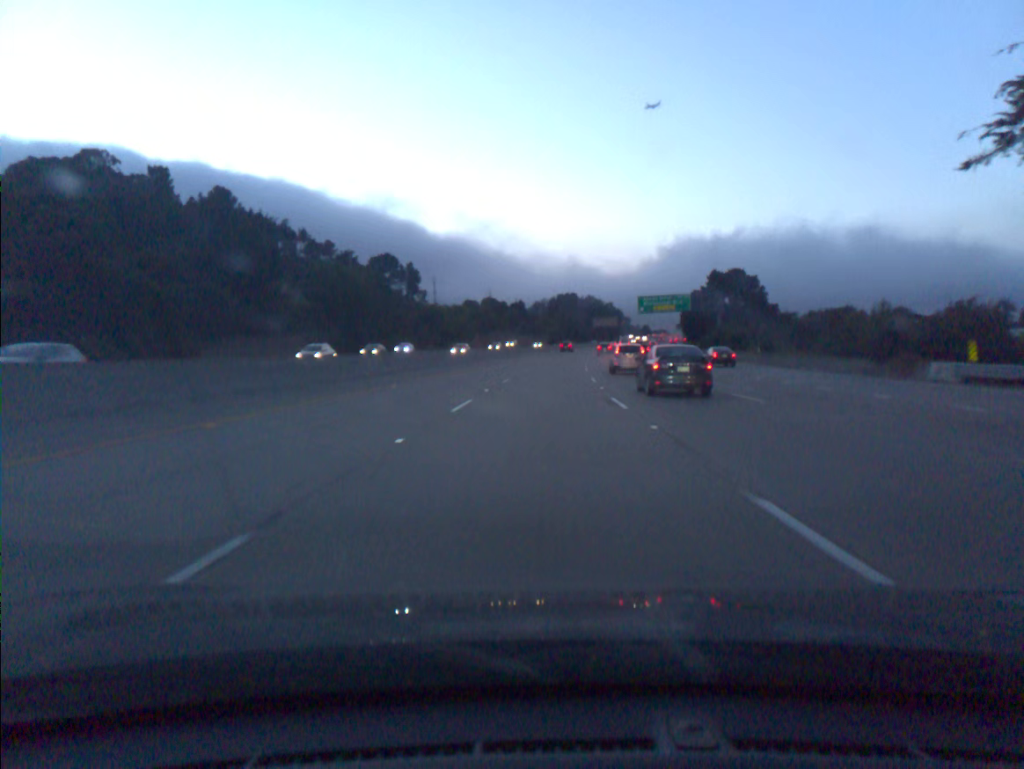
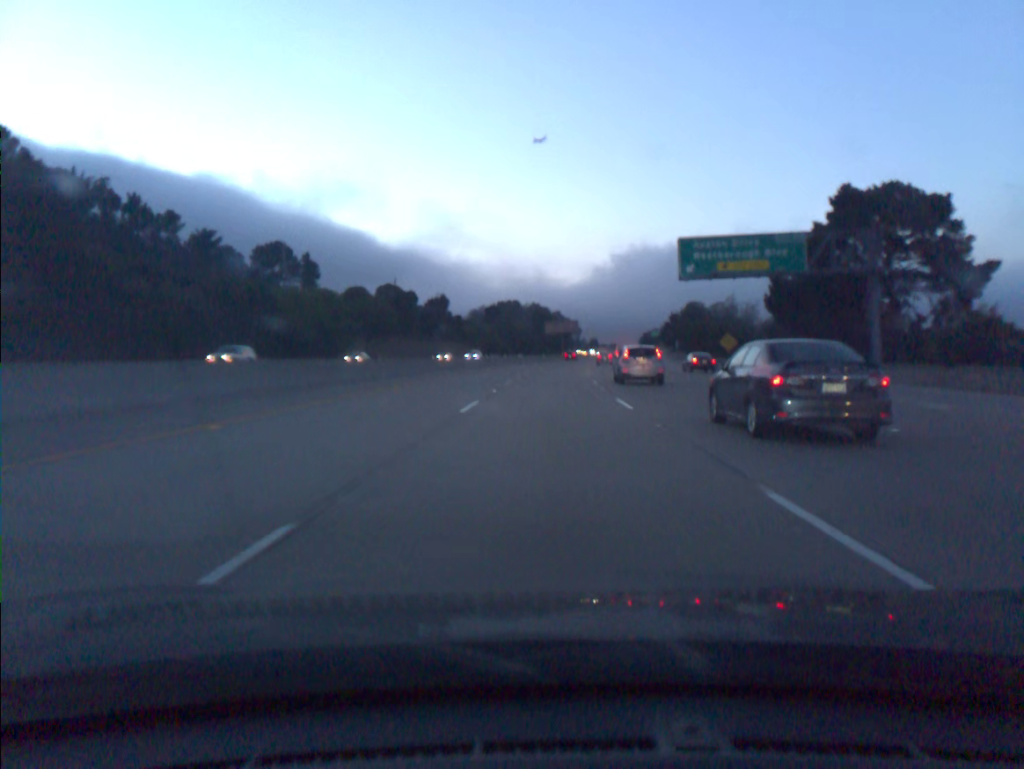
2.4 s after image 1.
(+2.4, +72.5) m; +4°
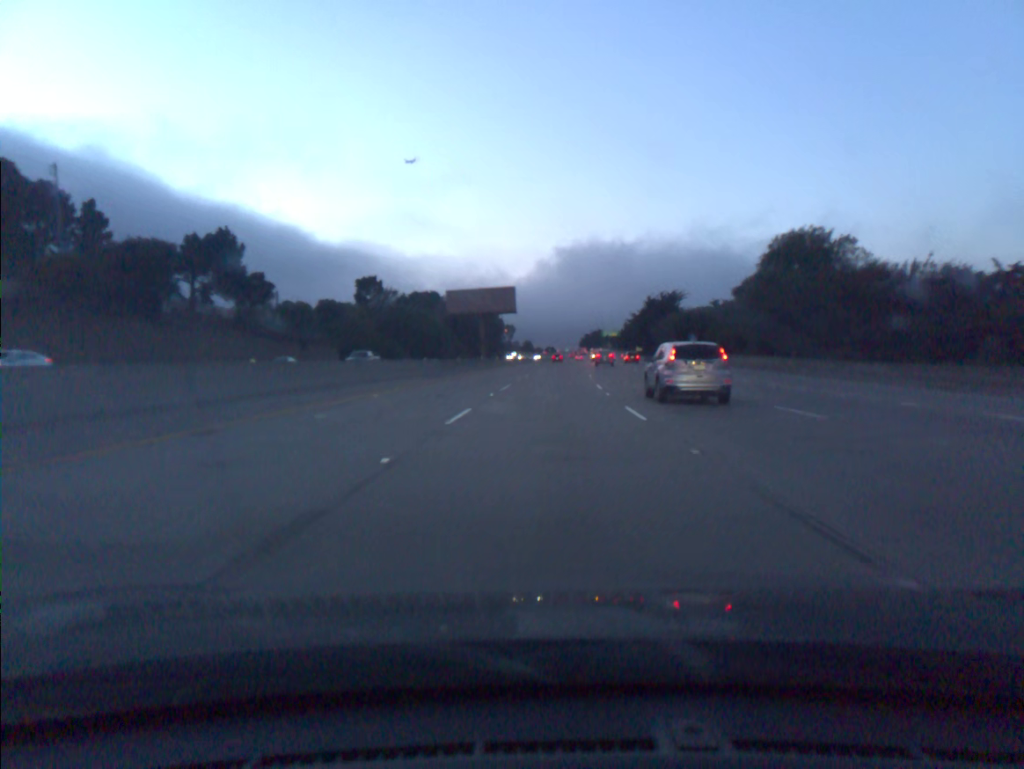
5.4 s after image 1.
(+3.8, +90.2) m; +5°
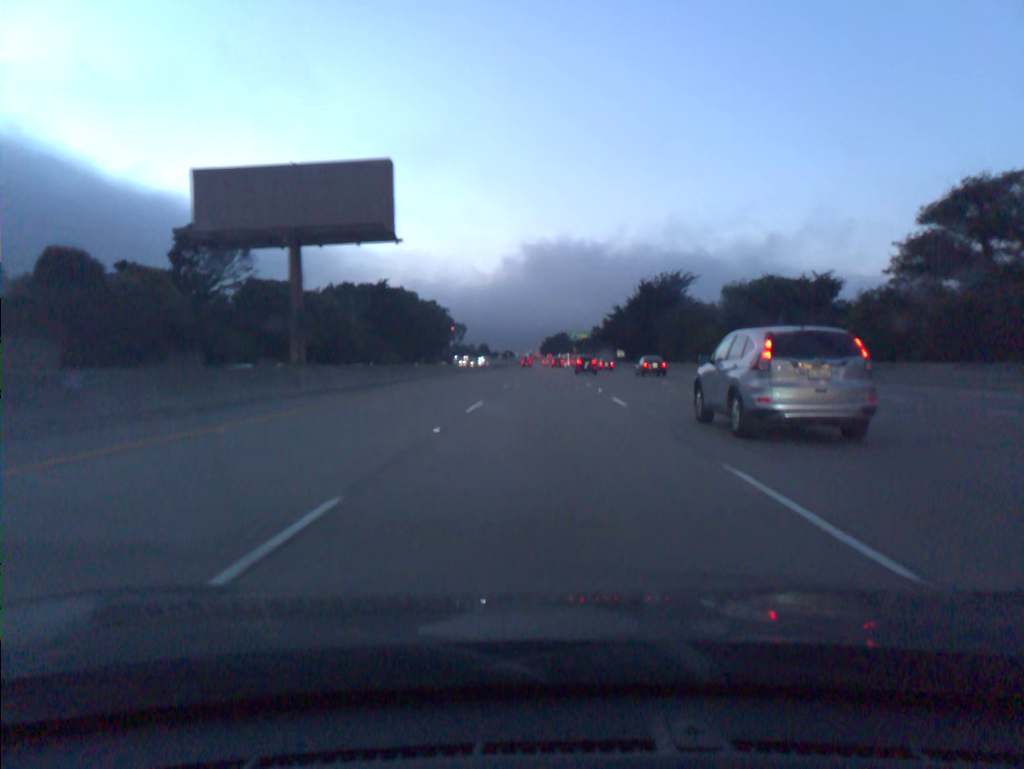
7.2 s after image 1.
(+1.4, +54.5) m; +3°
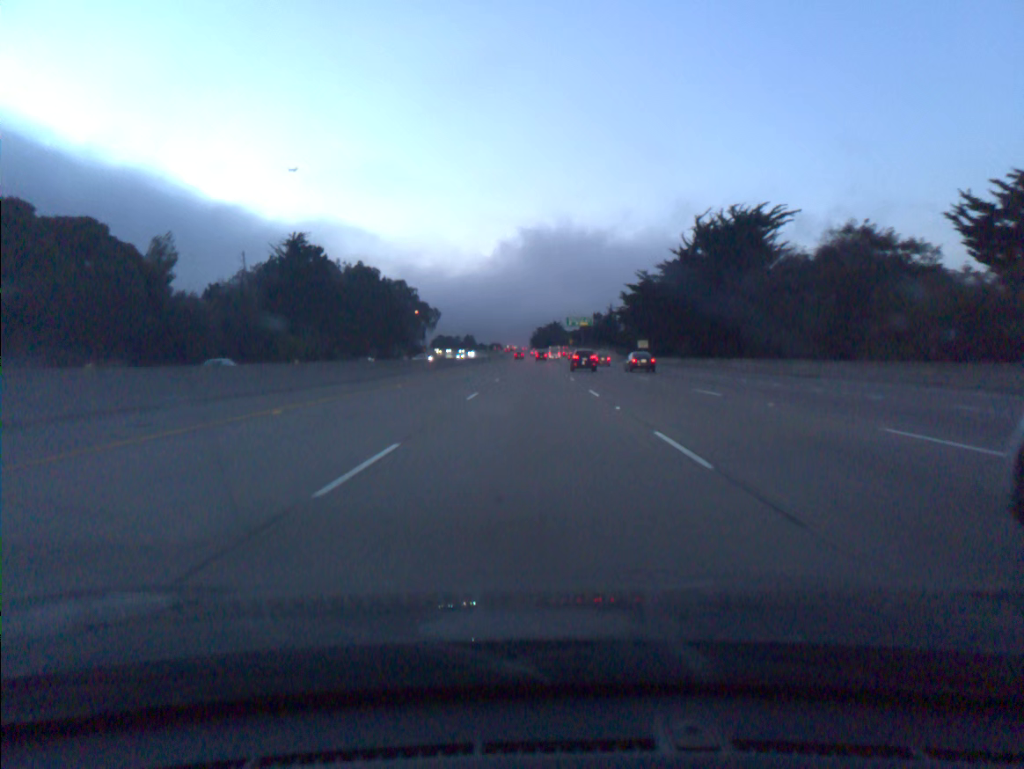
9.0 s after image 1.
(+0.6, +54.7) m; +1°
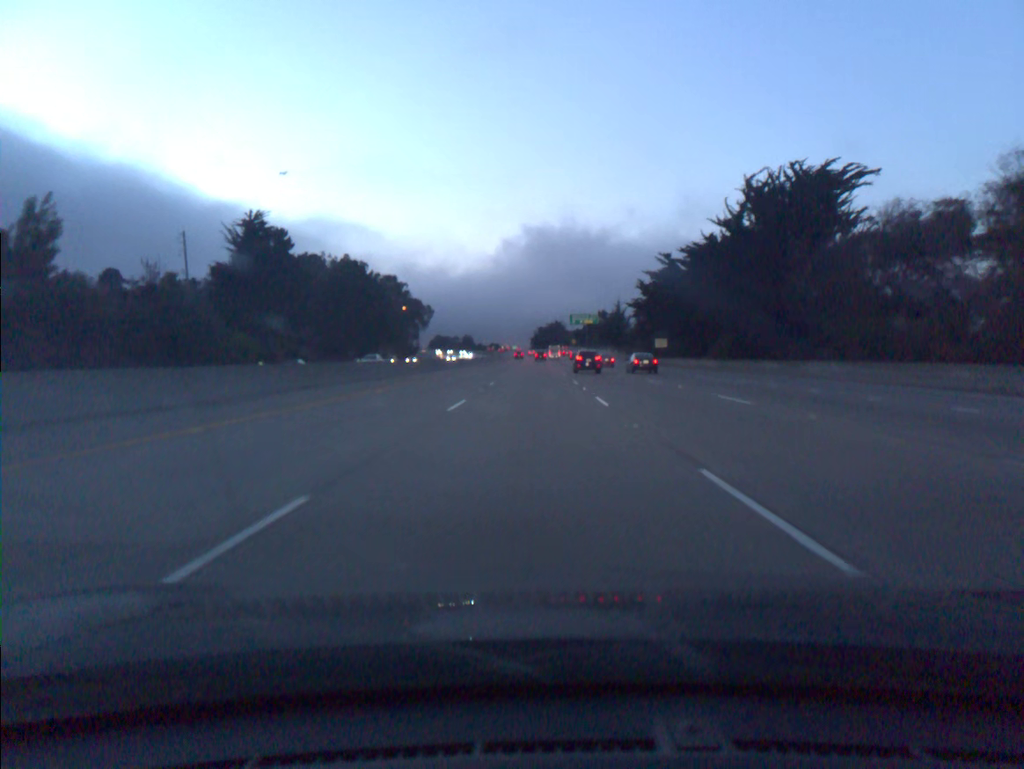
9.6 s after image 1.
(0.0, +18.3) m; 0°
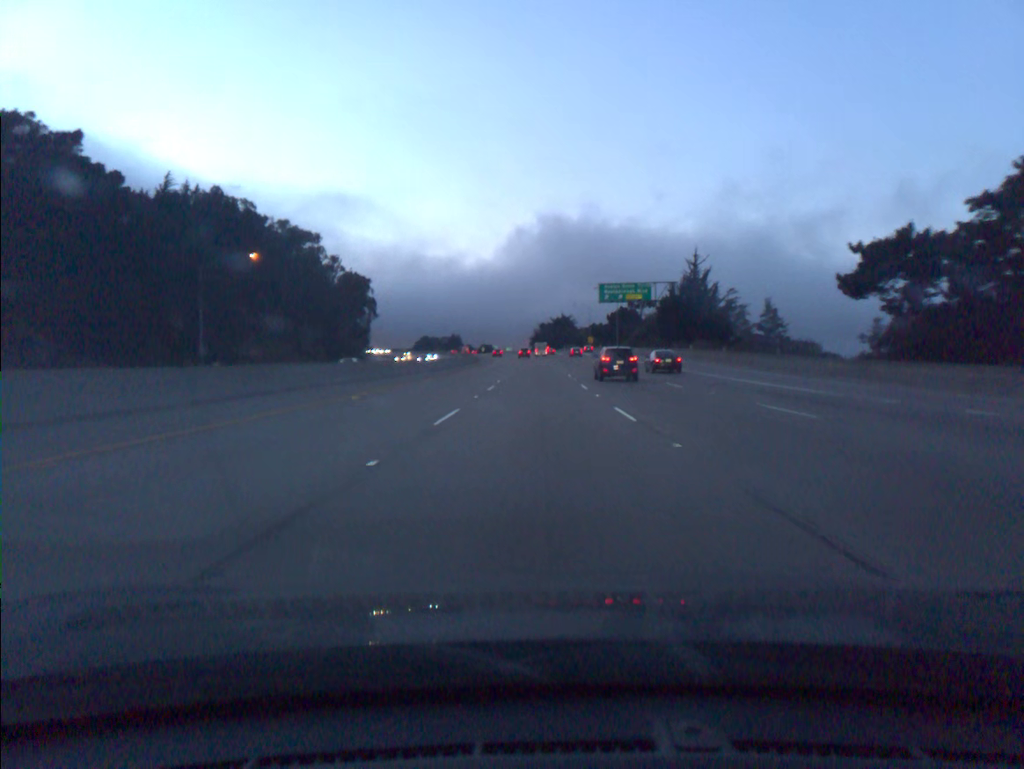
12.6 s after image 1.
(-0.6, +91.5) m; 0°
